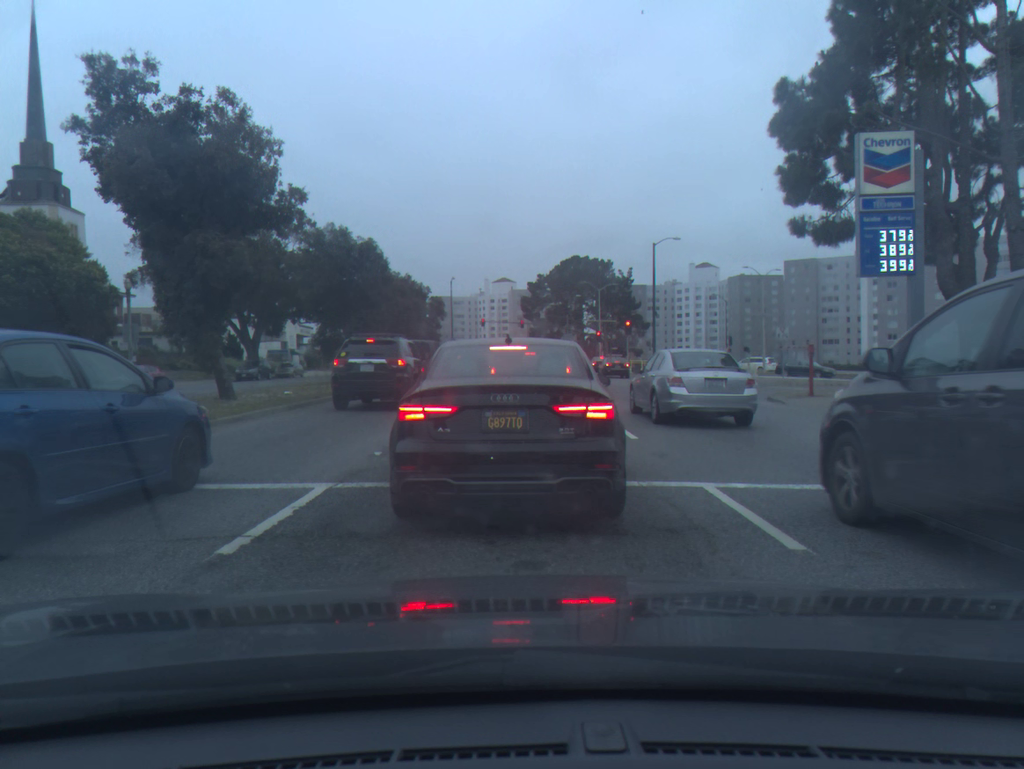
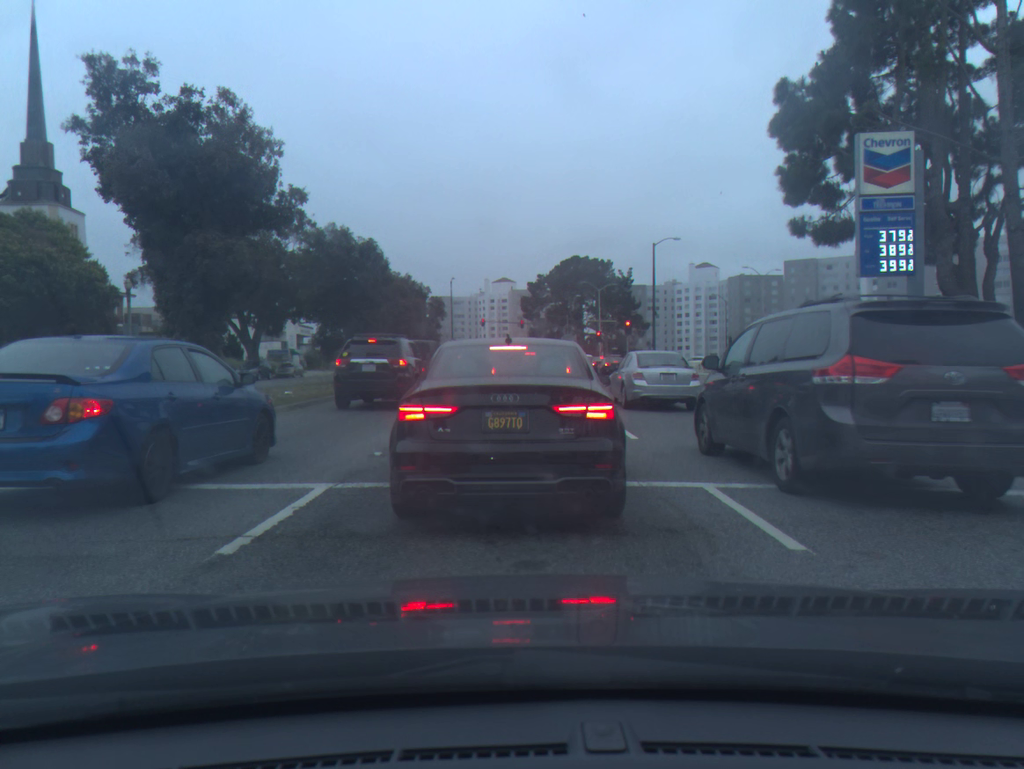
(0.0, 0.0) m; 0°
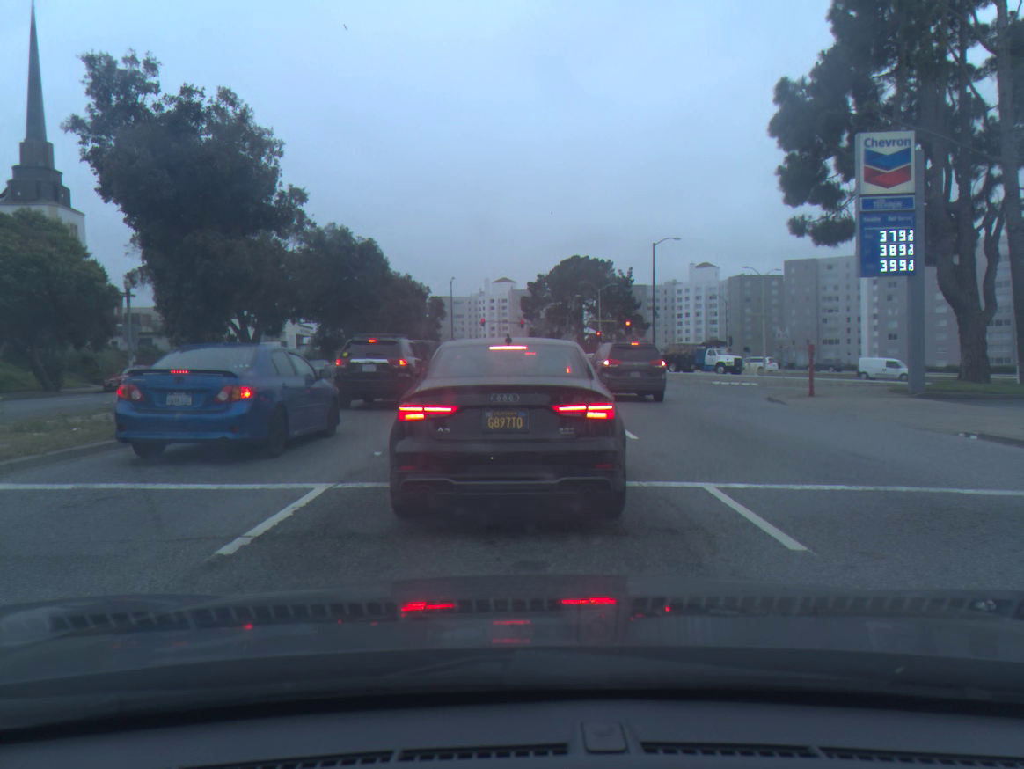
(0.0, 0.0) m; 0°
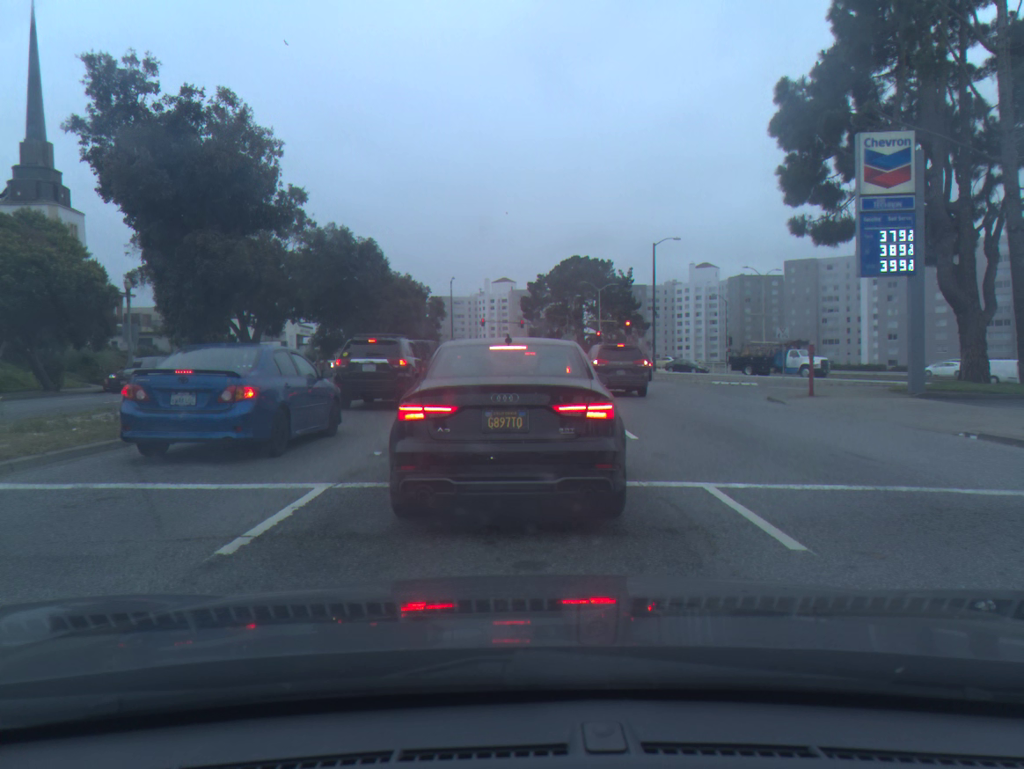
(0.0, 0.0) m; 0°
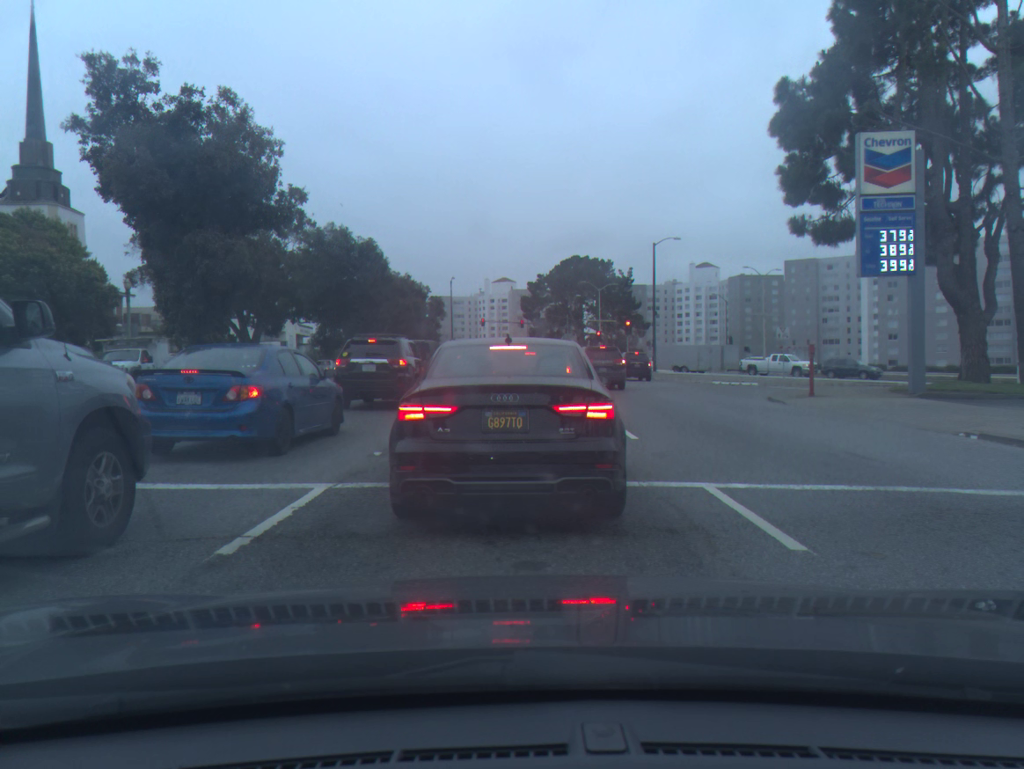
(0.0, 0.0) m; 0°
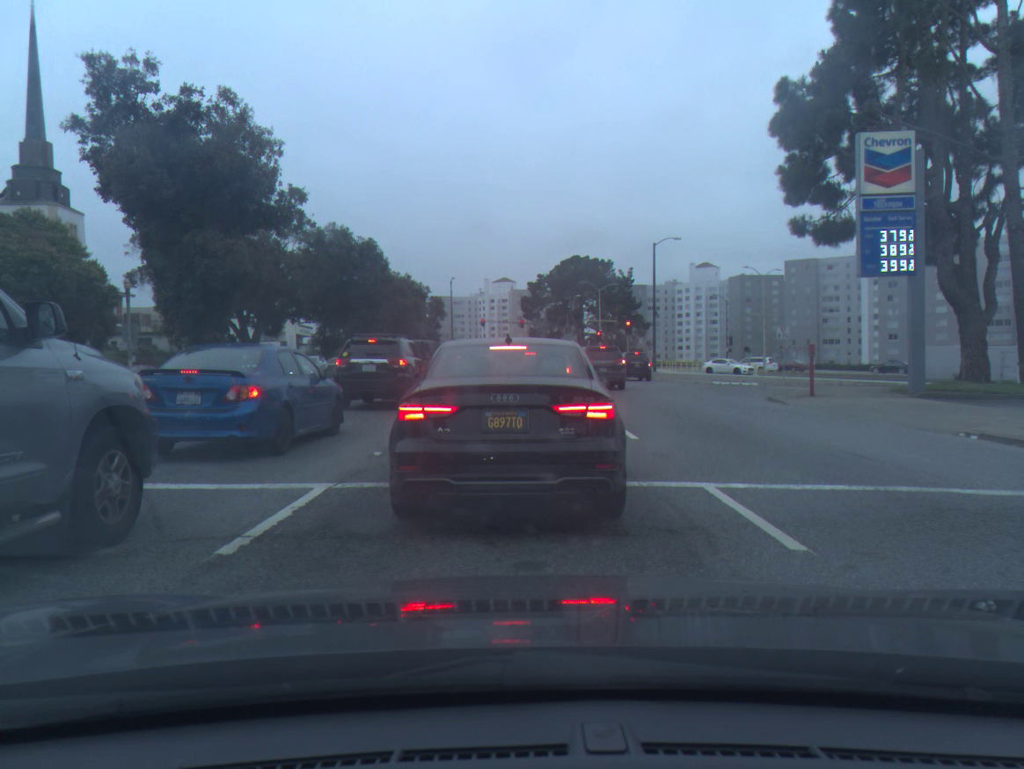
(0.0, 0.0) m; 0°
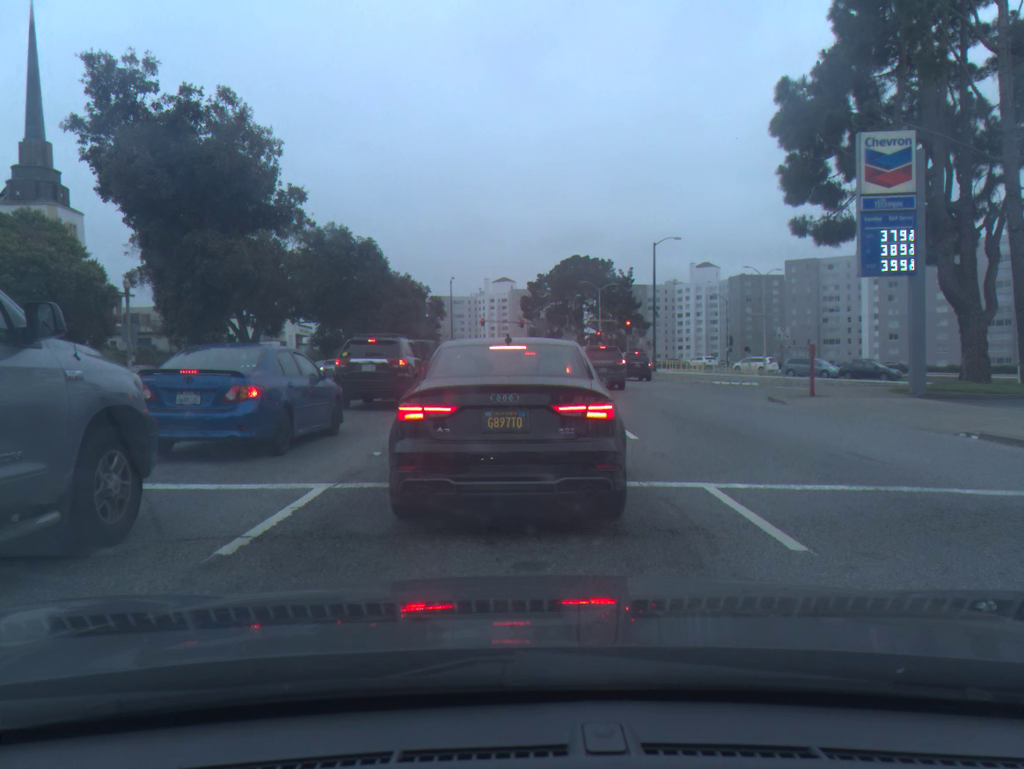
(0.0, 0.0) m; 0°
